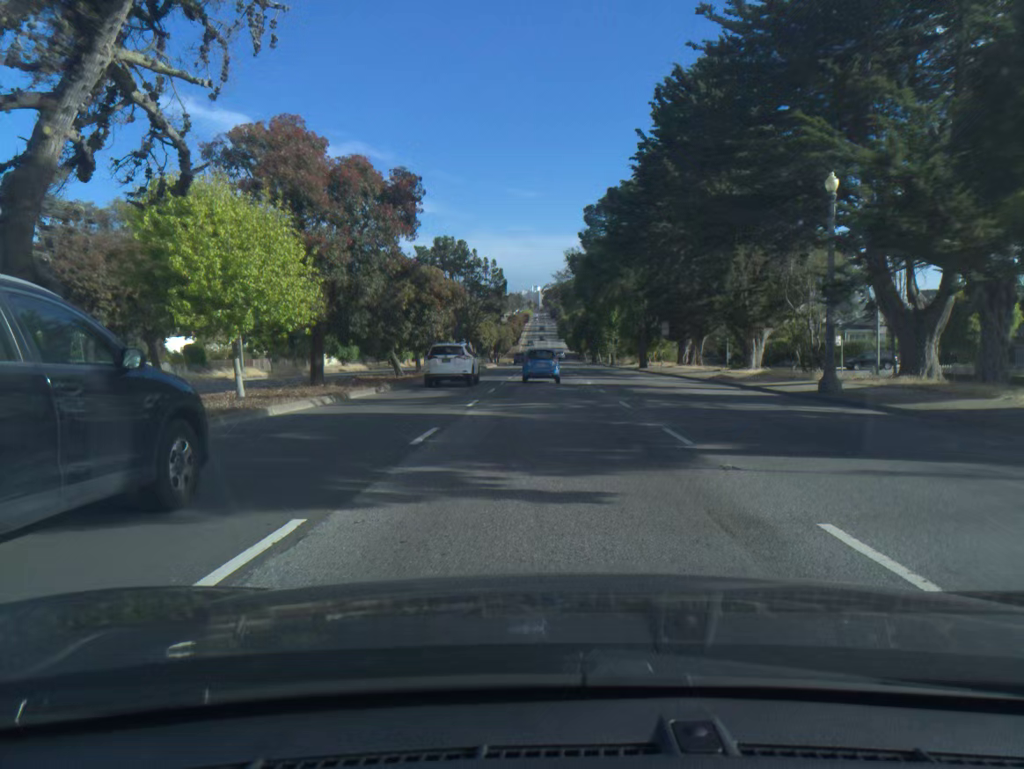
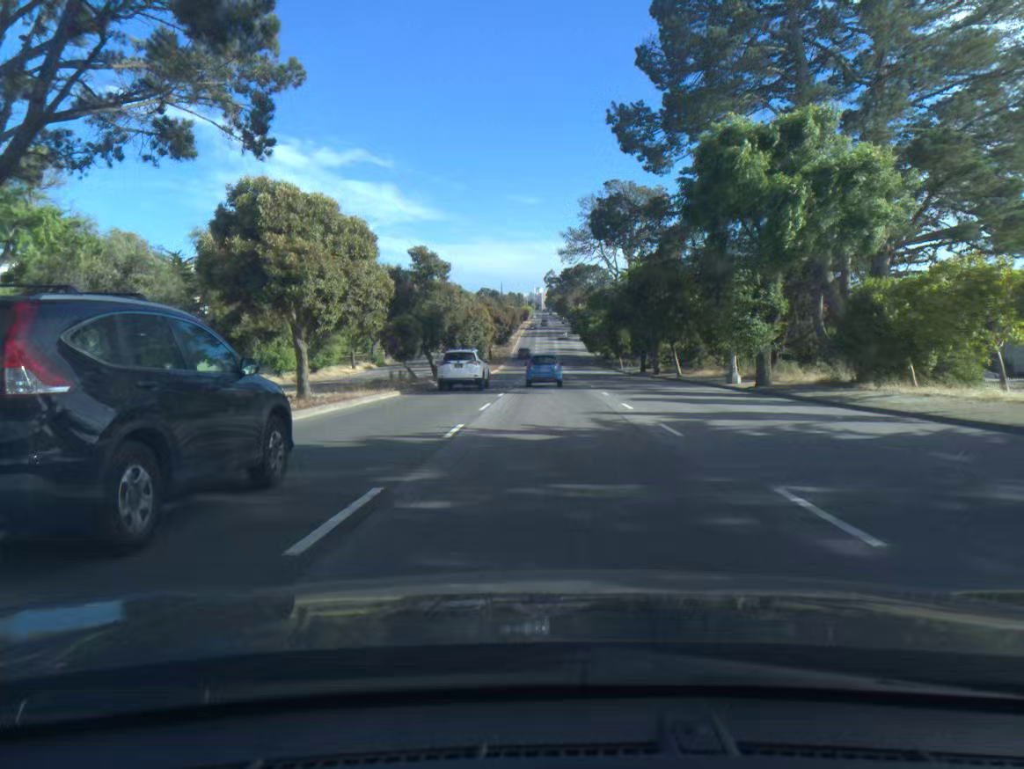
(-0.2, +64.0) m; 0°
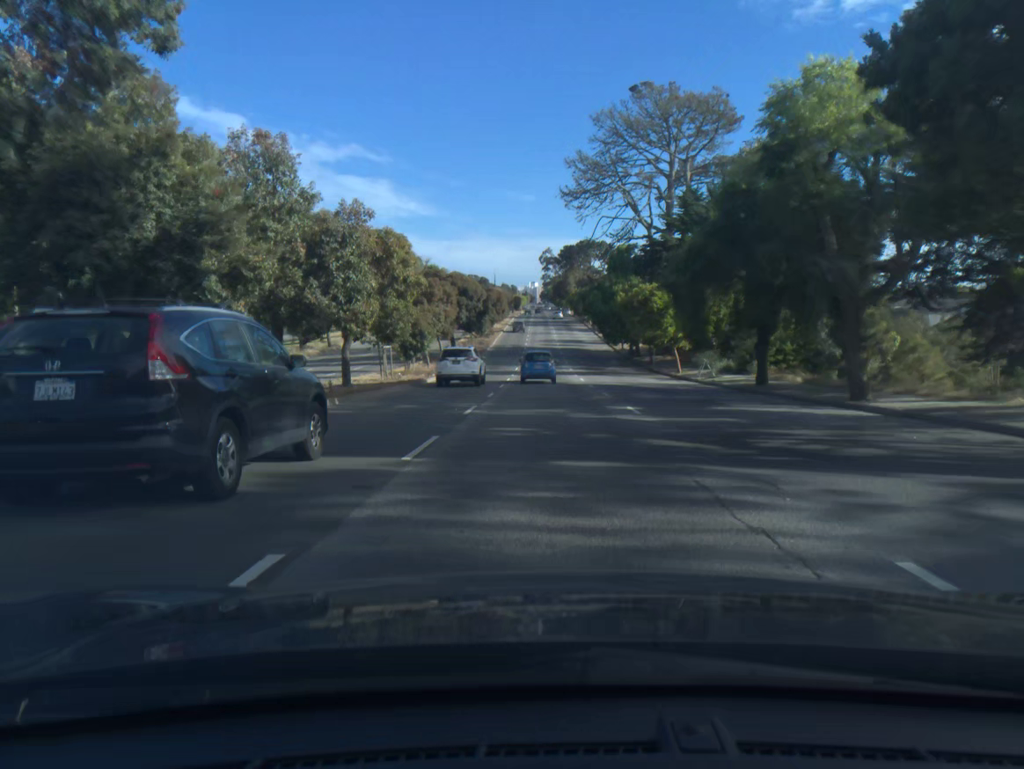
(+0.2, +39.0) m; 0°
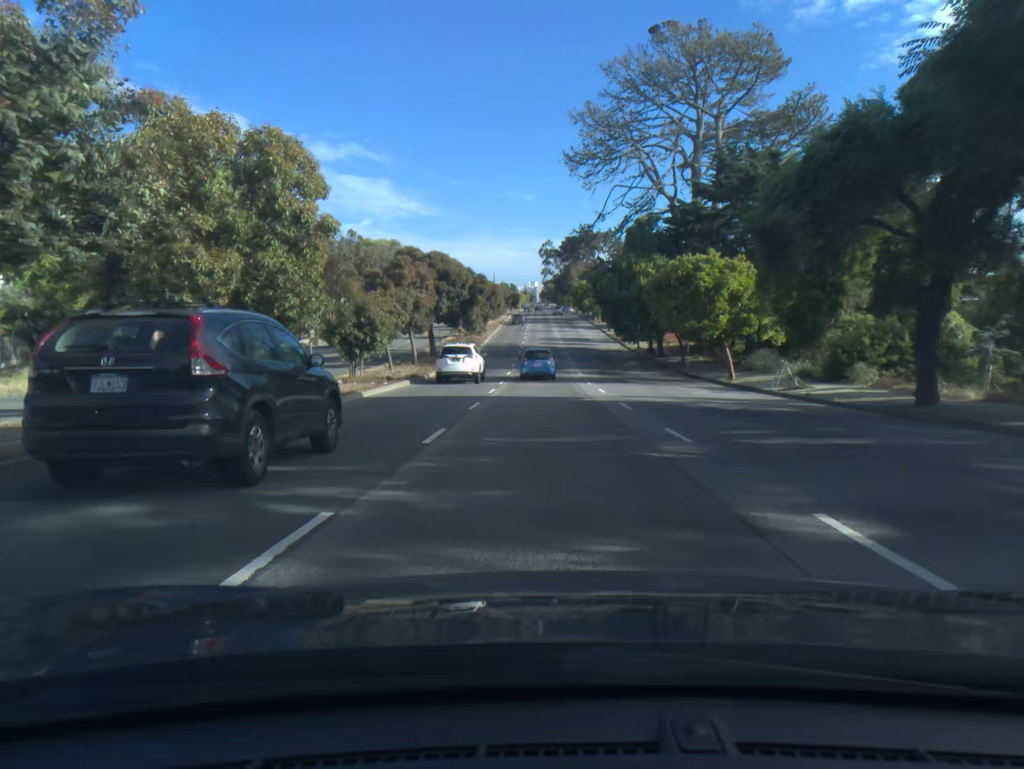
(0.0, +13.1) m; 0°
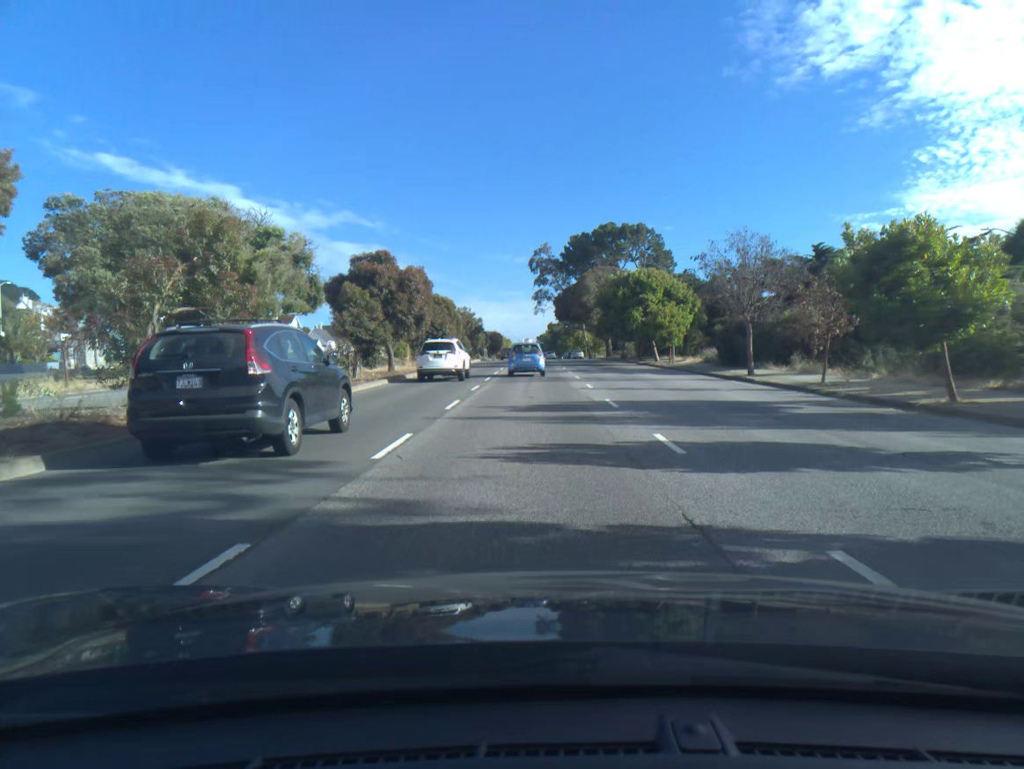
(+0.1, +66.3) m; 0°
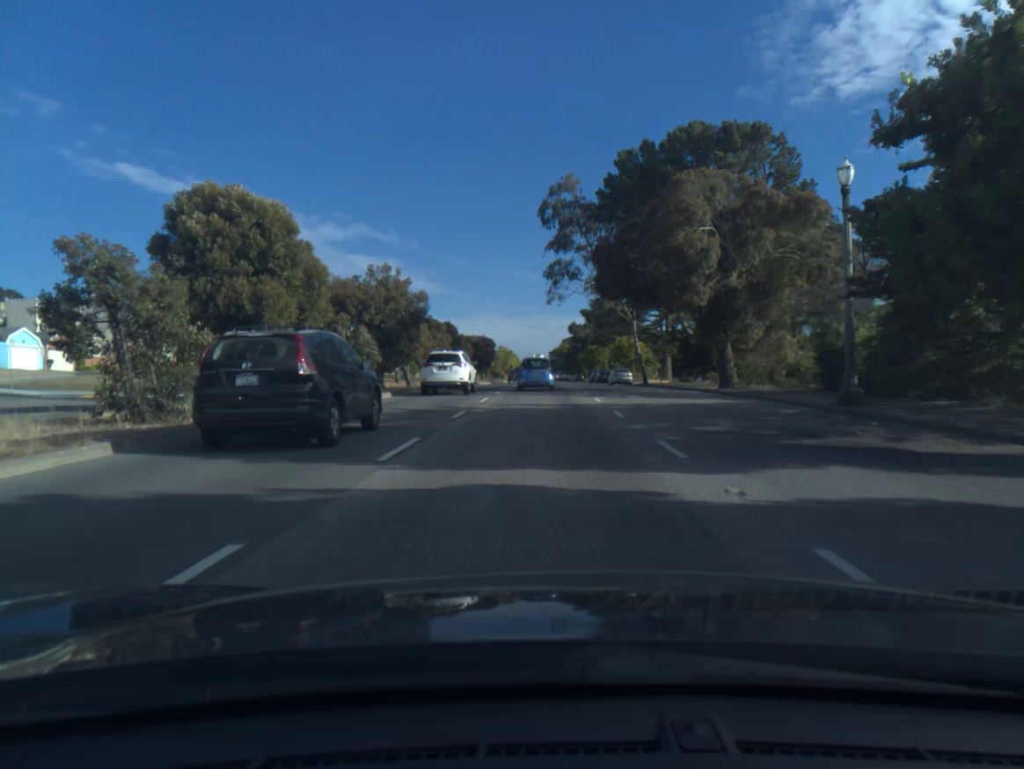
(-0.3, +50.4) m; -1°
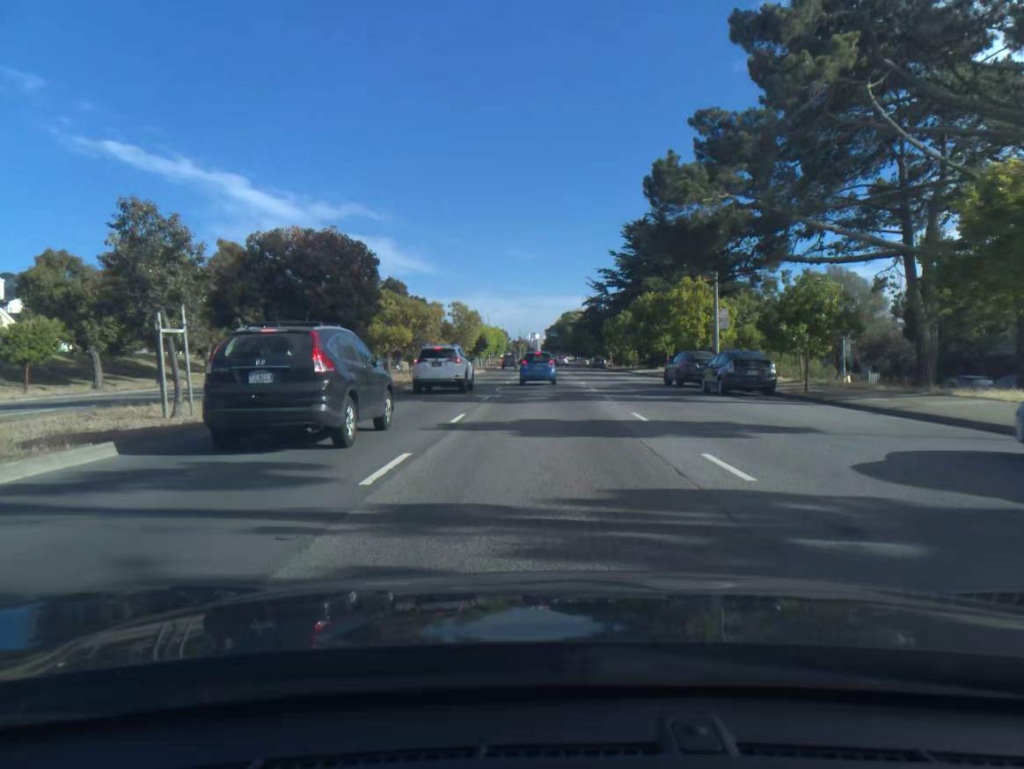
(-0.1, +59.8) m; 0°
